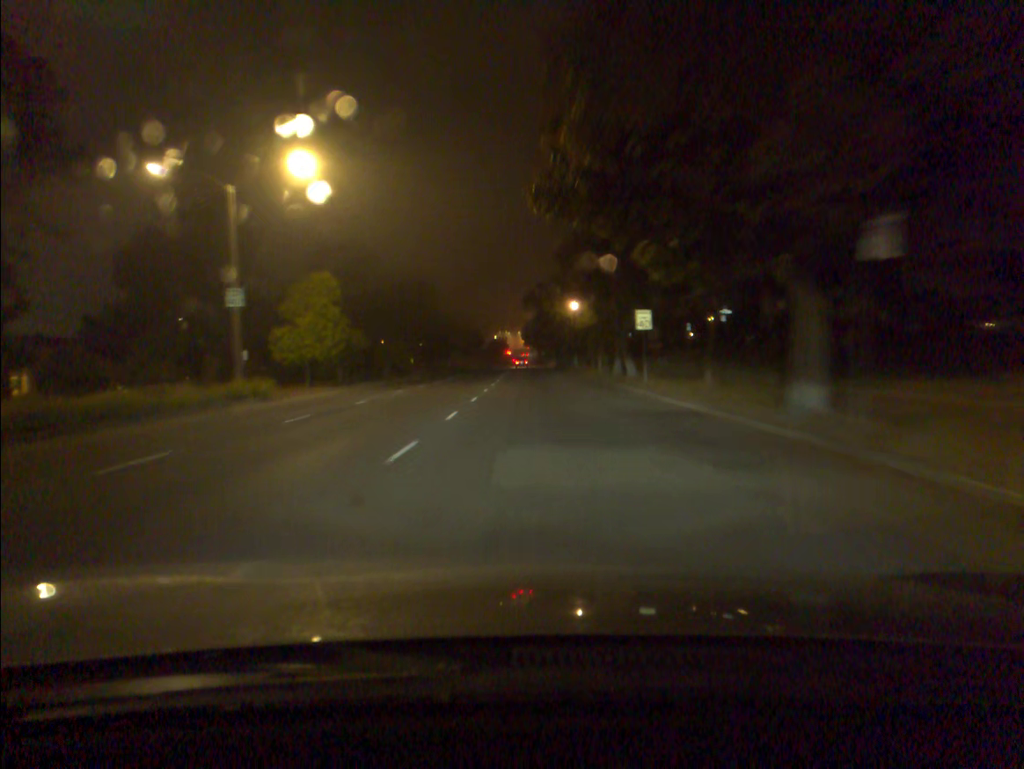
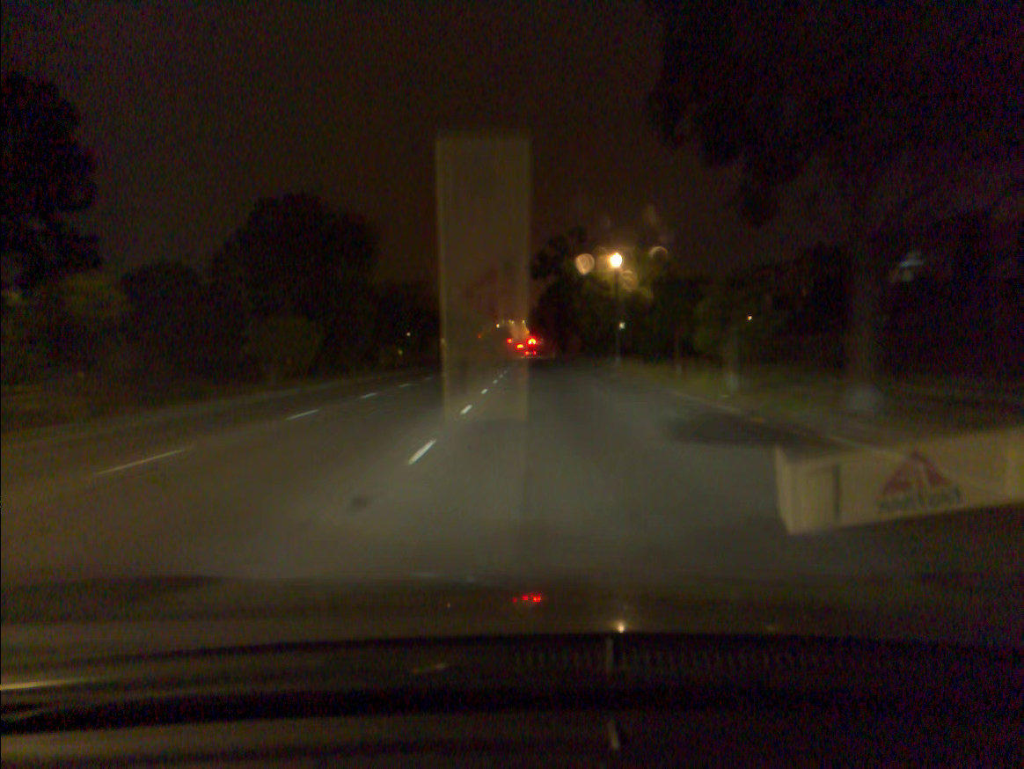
(-0.2, +29.7) m; 0°
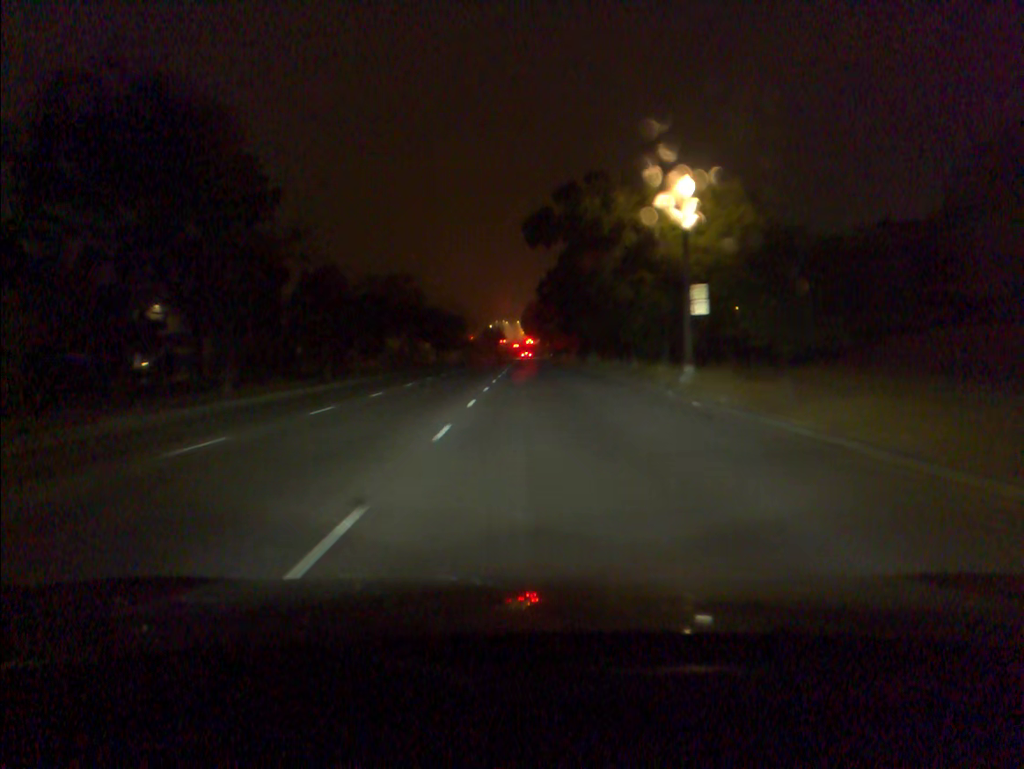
(0.0, +19.8) m; 0°
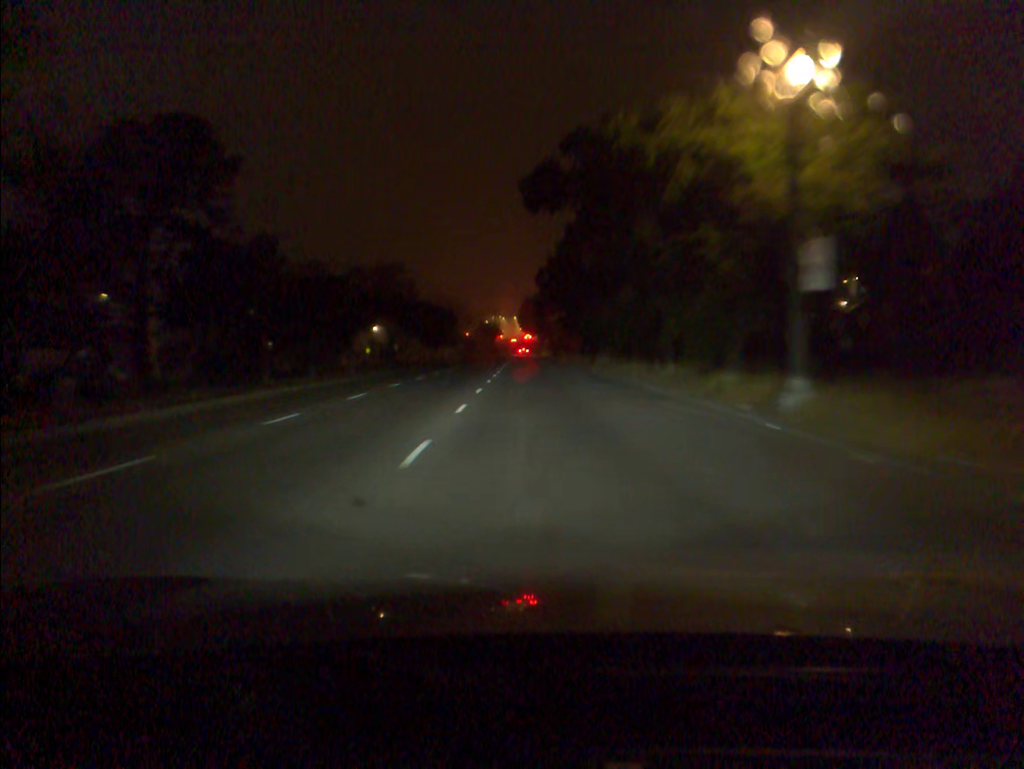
(0.0, +9.9) m; 0°
